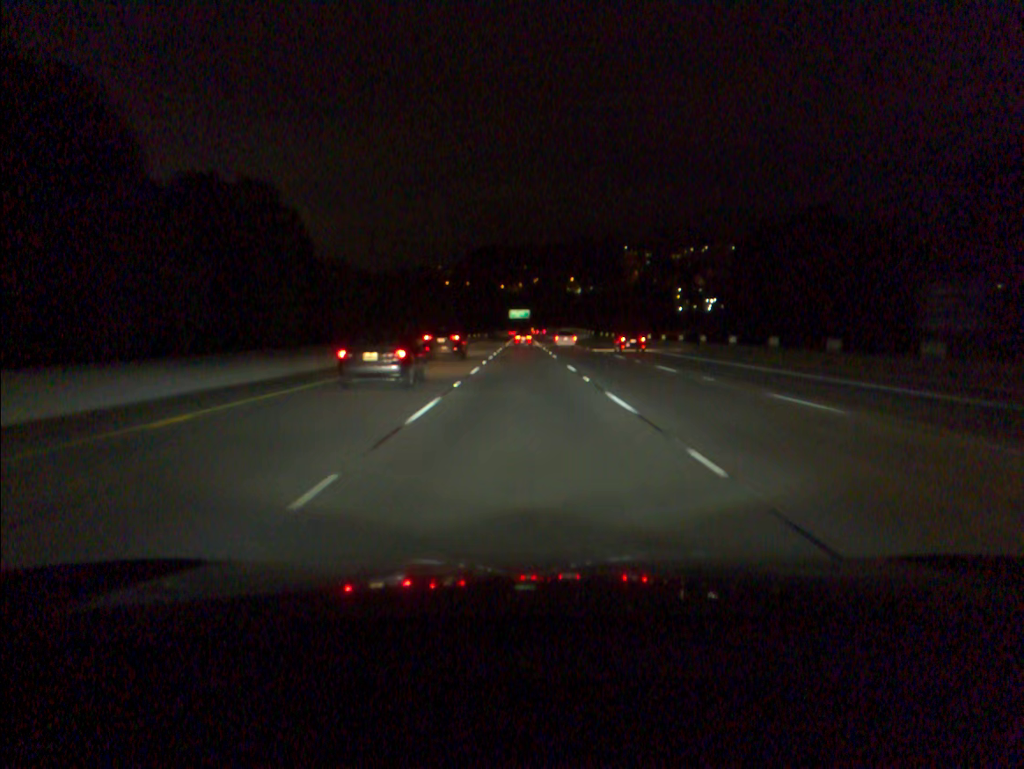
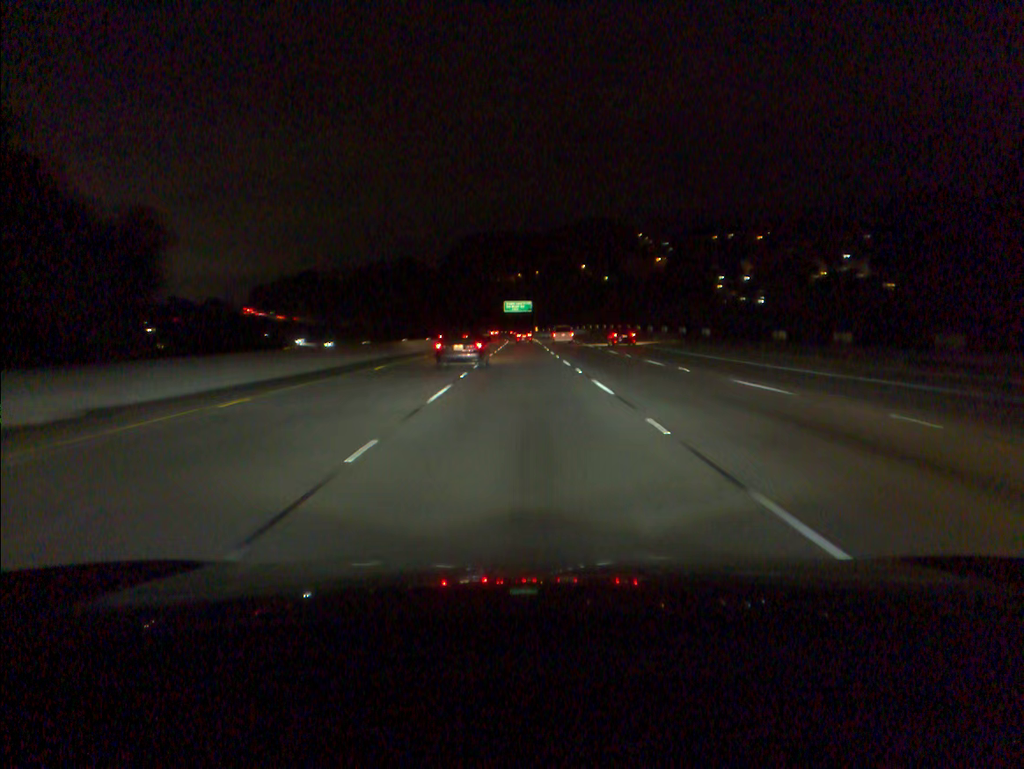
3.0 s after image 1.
(0.0, +84.6) m; 0°
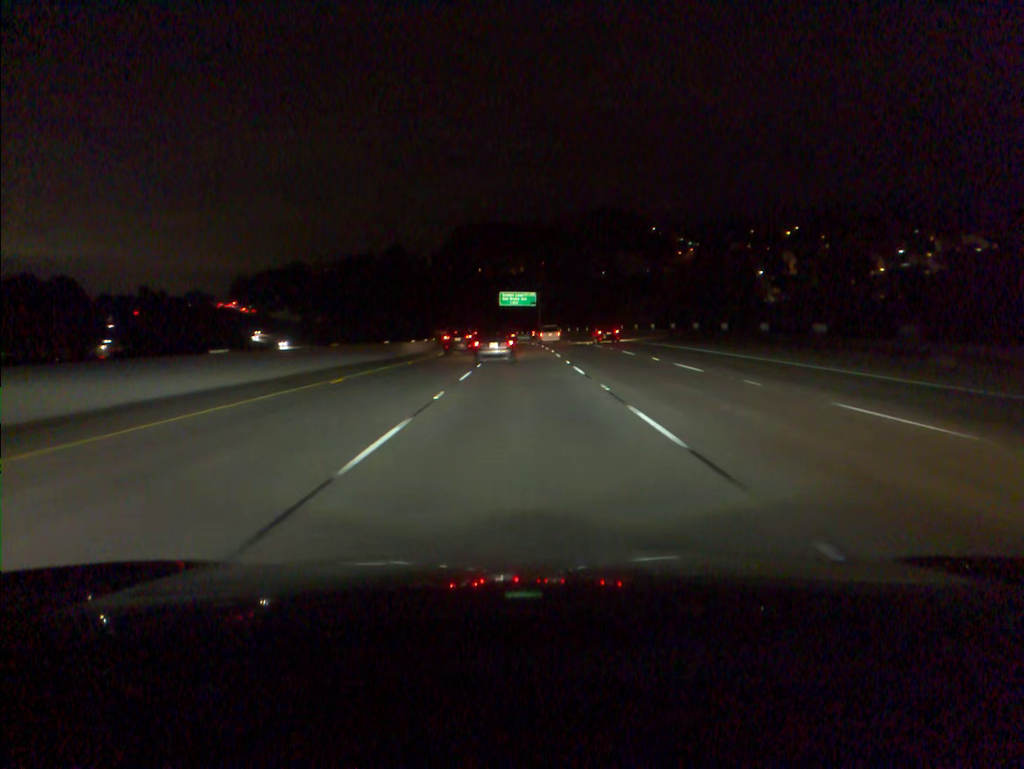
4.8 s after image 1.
(0.0, +50.8) m; 0°
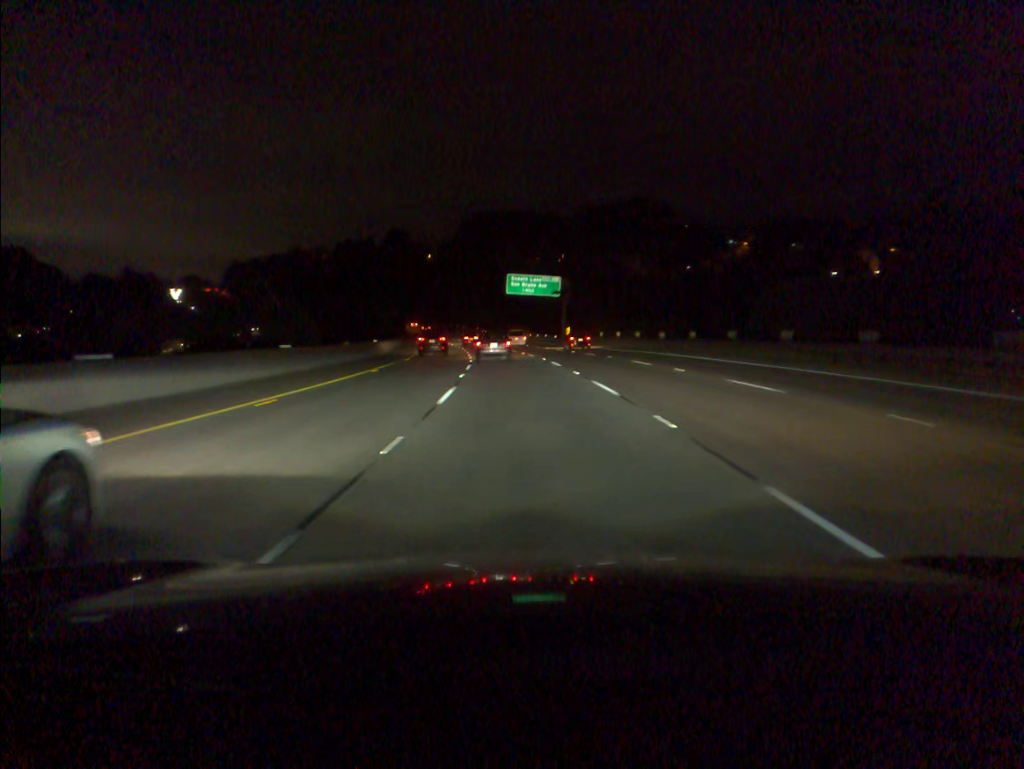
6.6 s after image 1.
(-0.2, +50.8) m; -1°
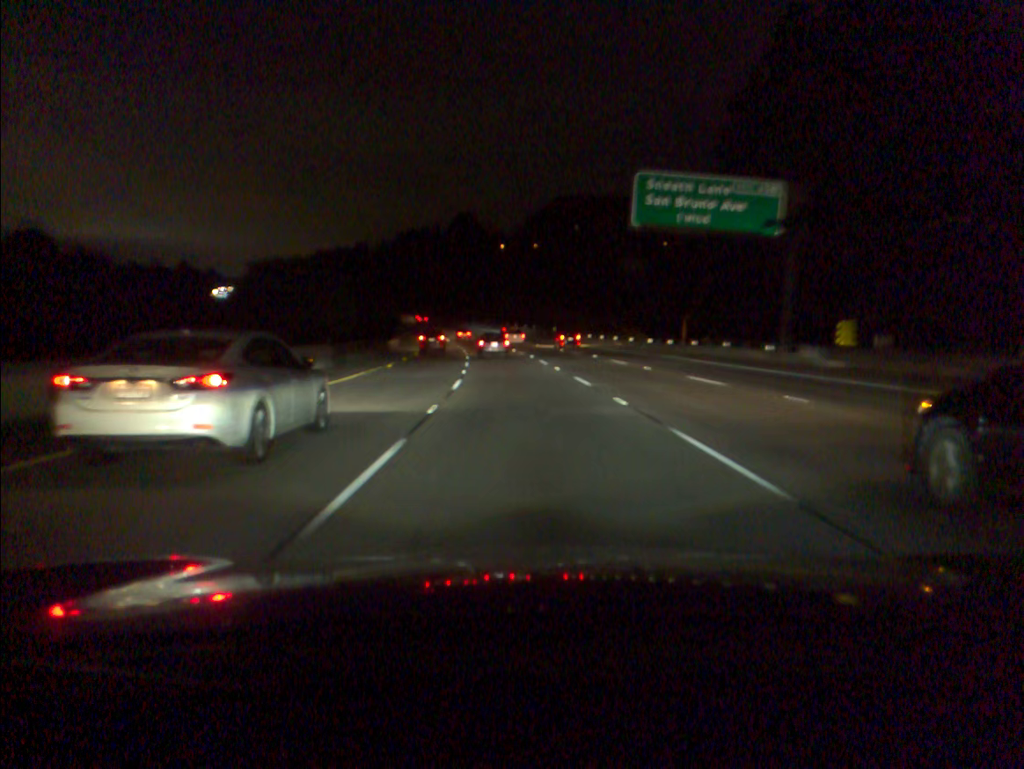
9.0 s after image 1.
(-3.2, +68.1) m; -6°
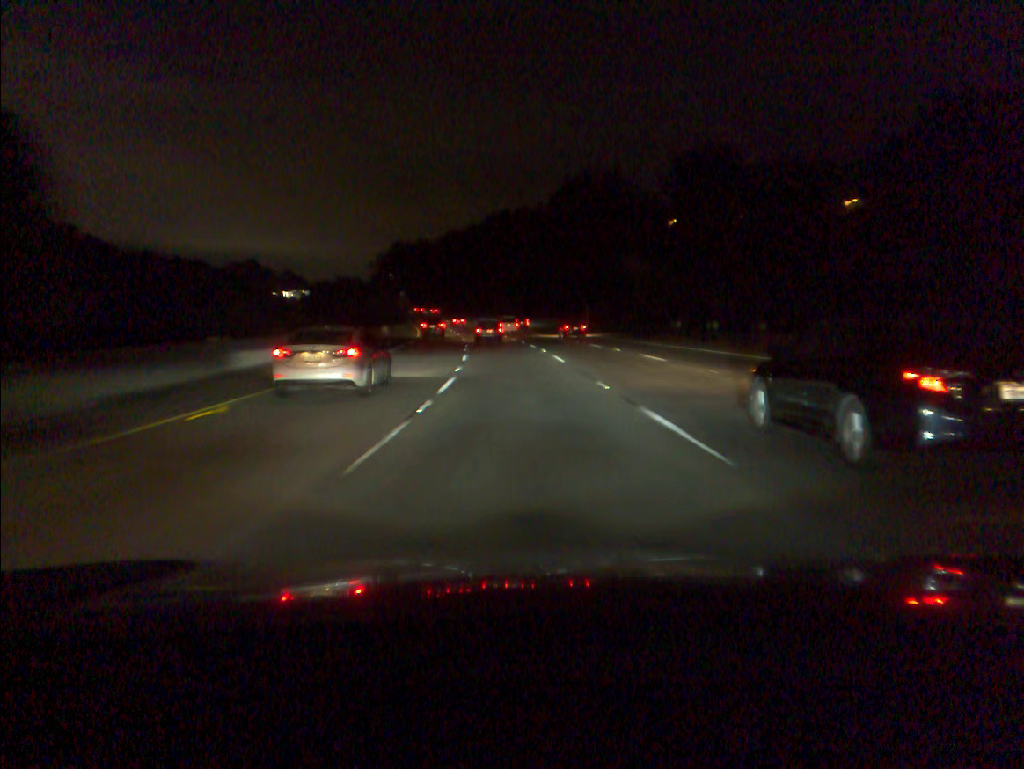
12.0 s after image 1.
(-5.7, +85.8) m; -8°
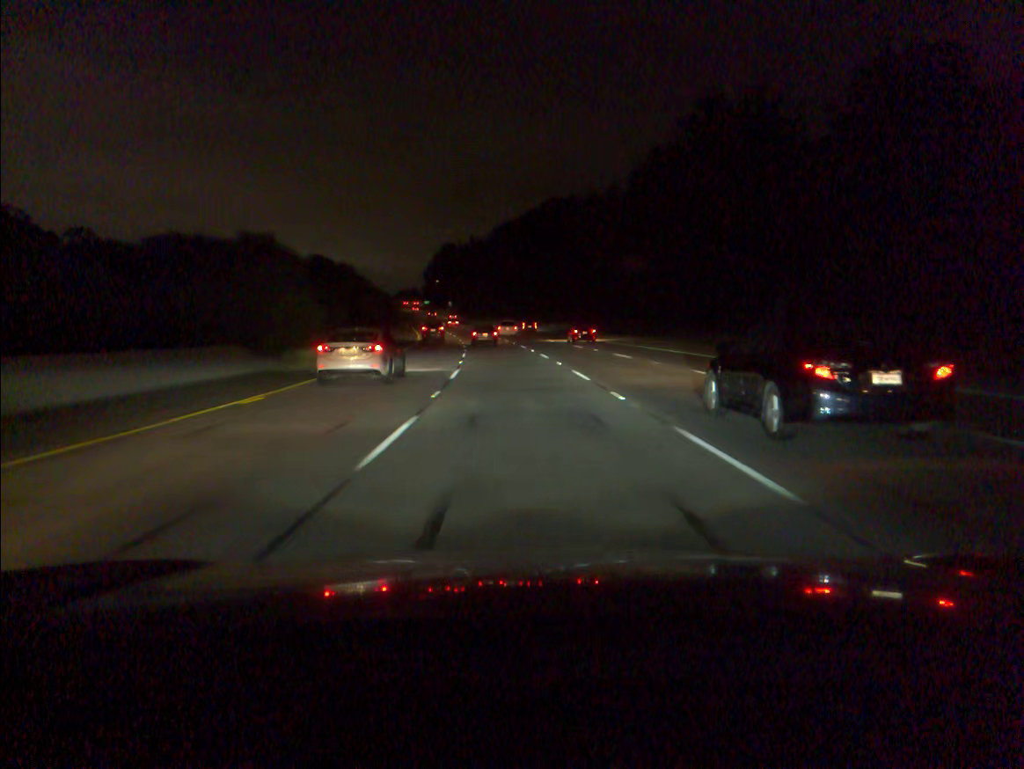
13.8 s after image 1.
(-1.9, +51.4) m; -5°
